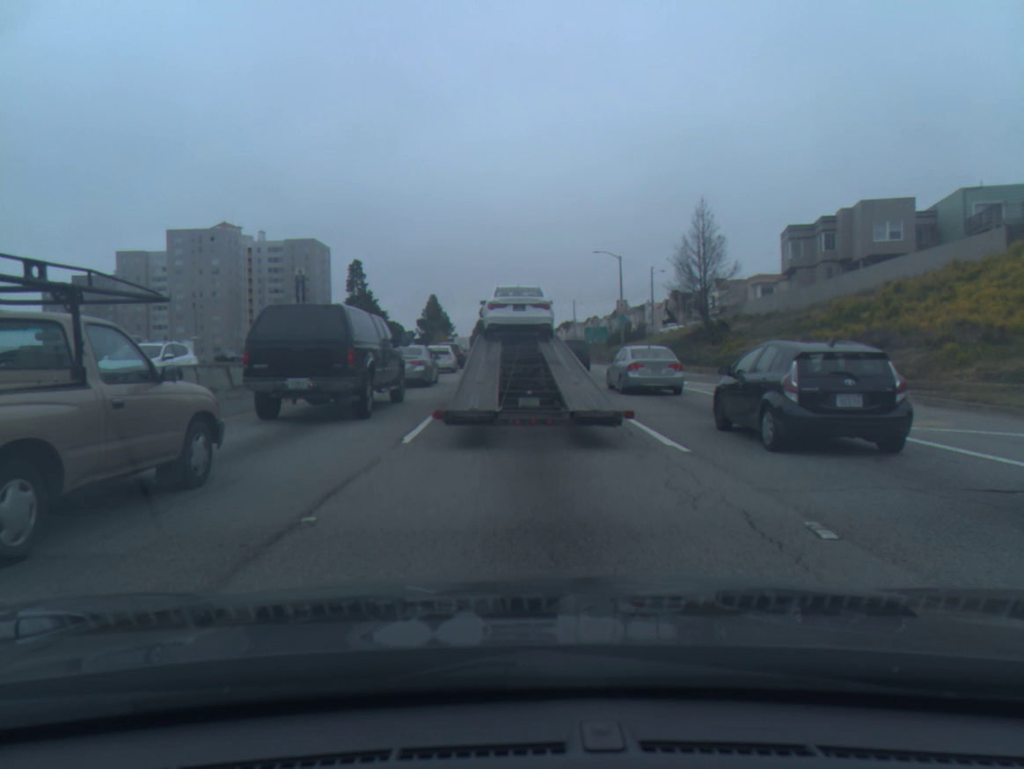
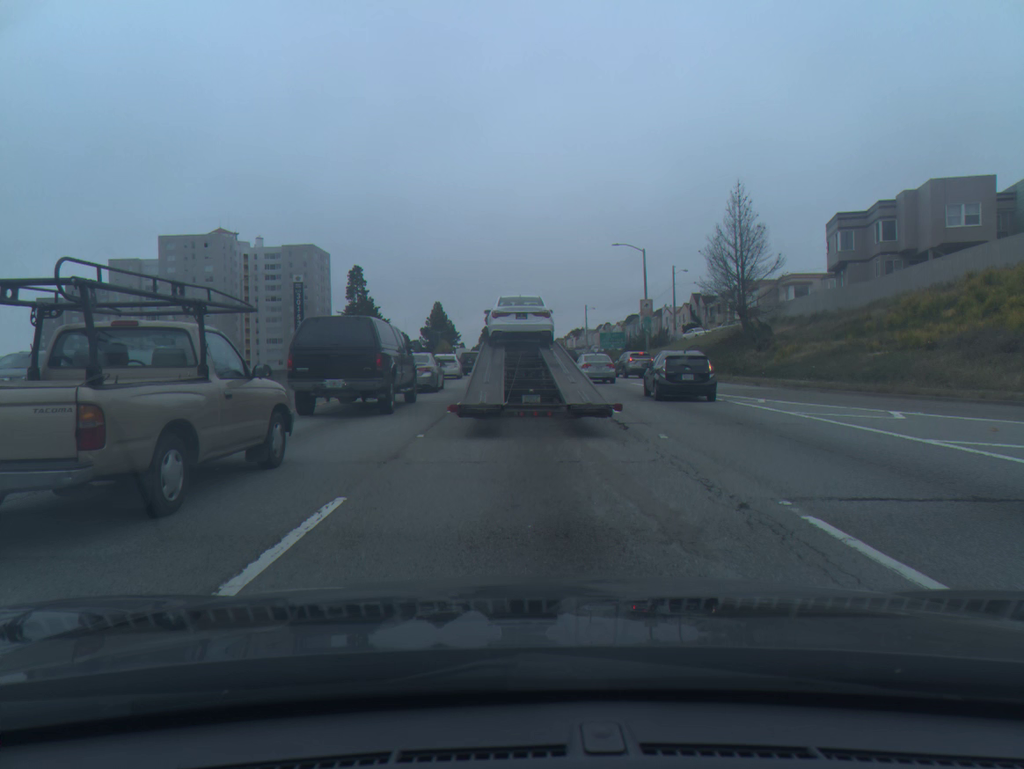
(-0.1, +8.4) m; -1°
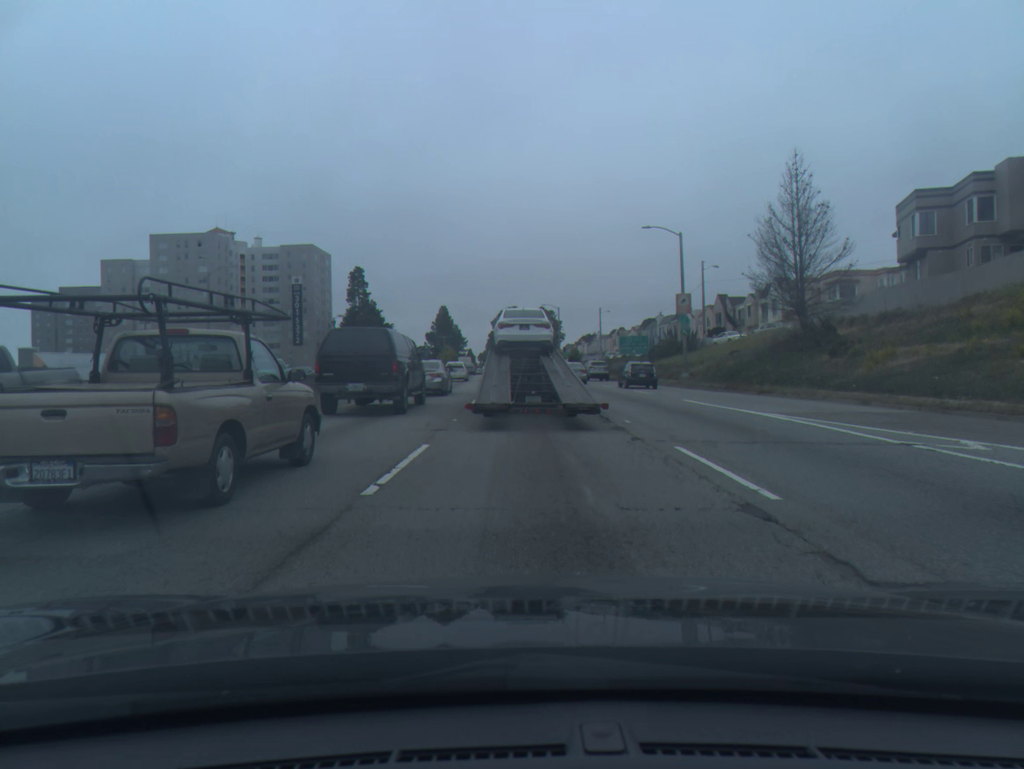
(-0.1, +9.9) m; -1°
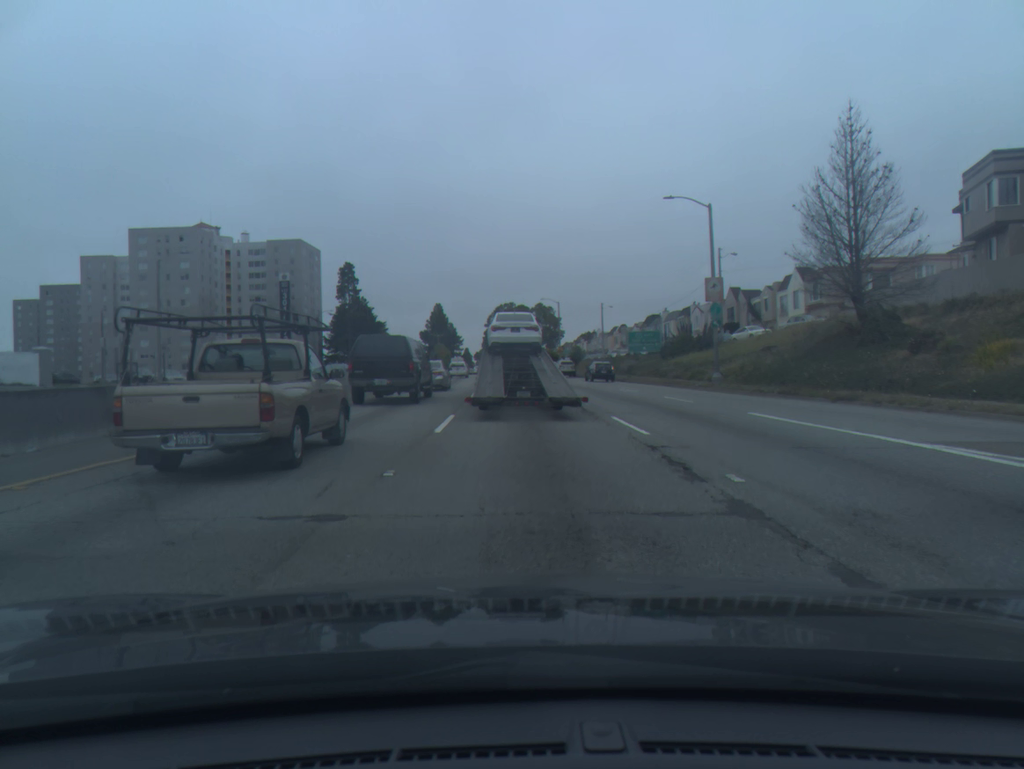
(+0.1, +8.3) m; +1°
